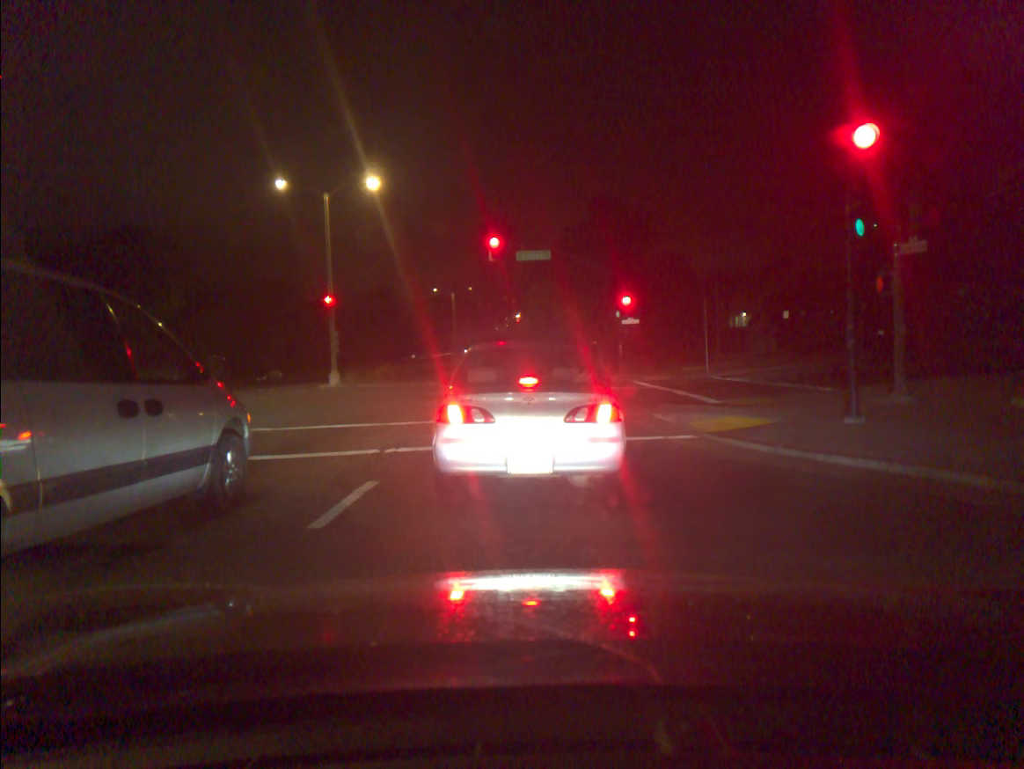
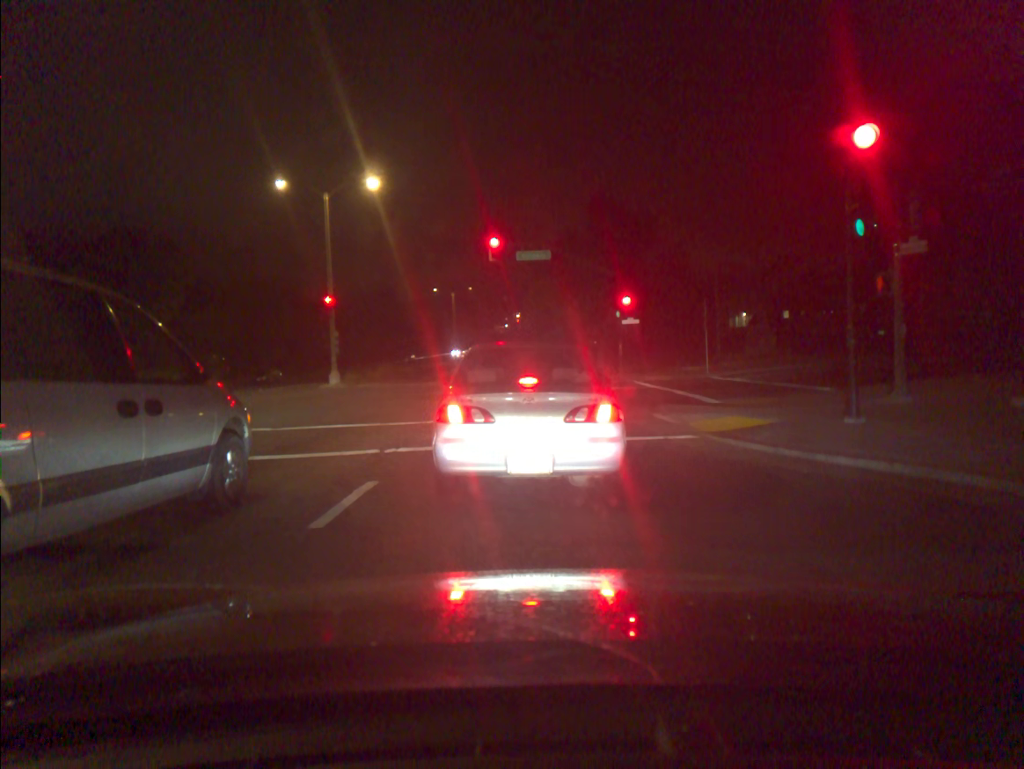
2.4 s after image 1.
(0.0, 0.0) m; 0°
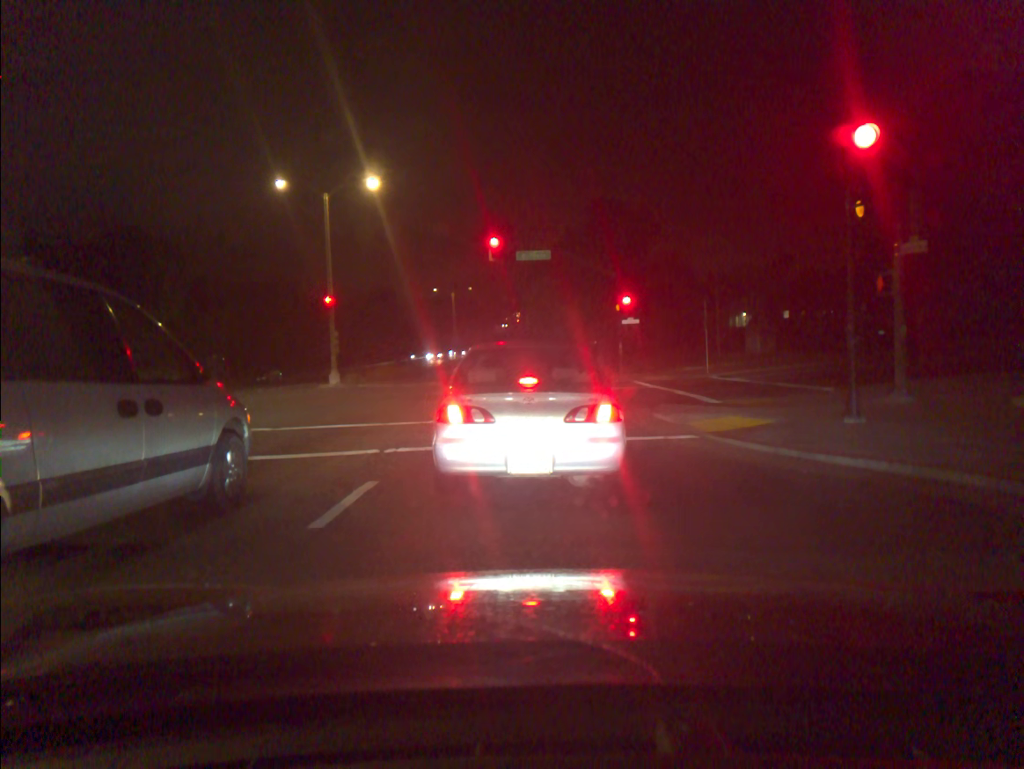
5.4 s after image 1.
(0.0, 0.0) m; 0°
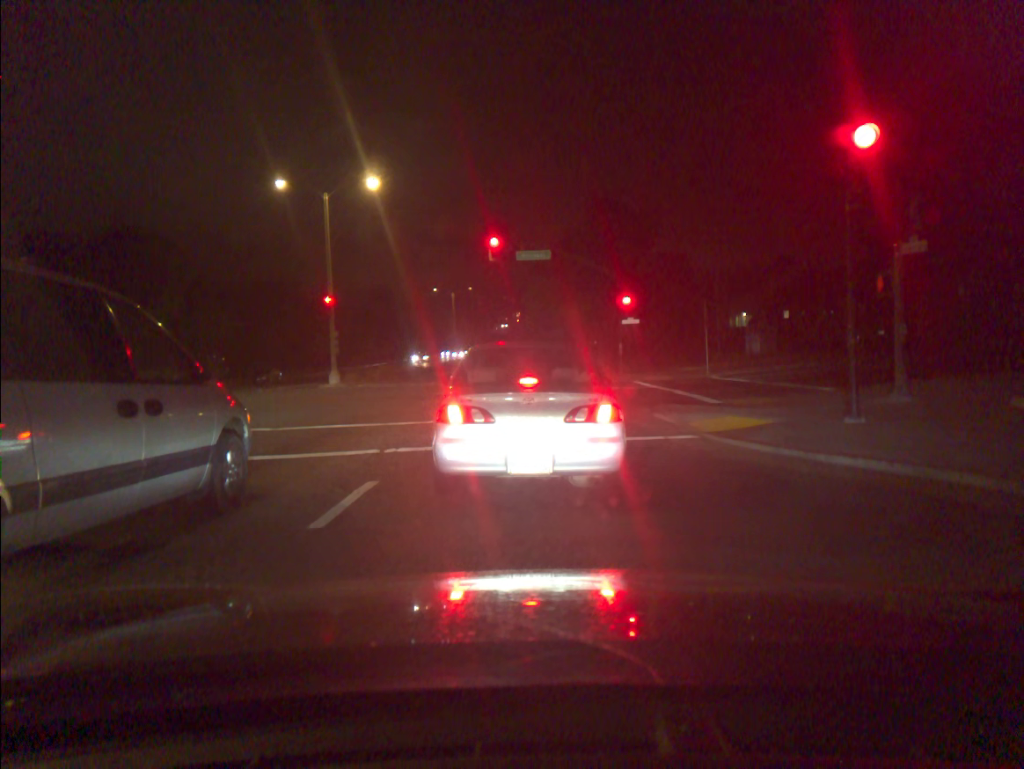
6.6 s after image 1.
(0.0, 0.0) m; 0°
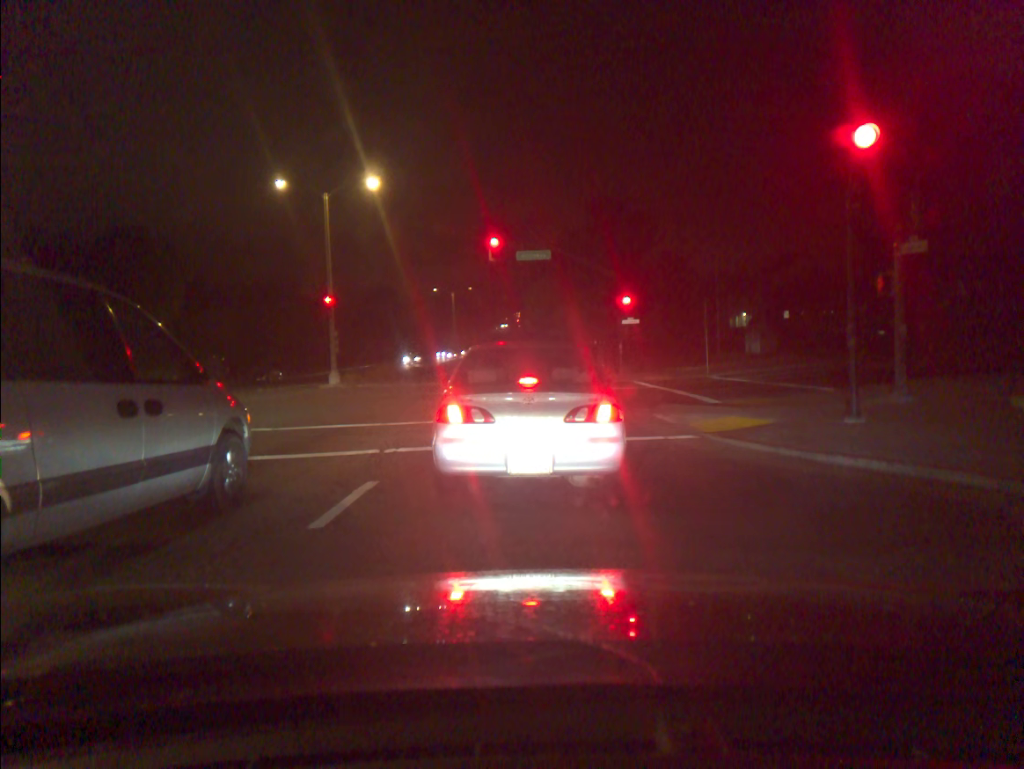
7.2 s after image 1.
(0.0, 0.0) m; 0°
